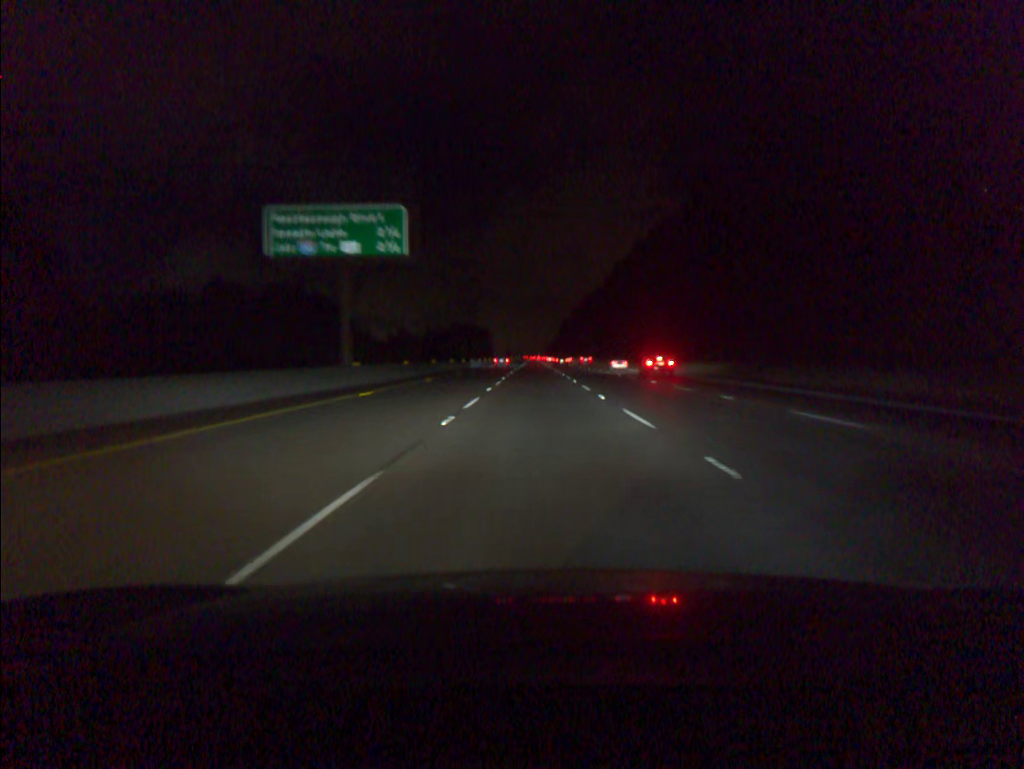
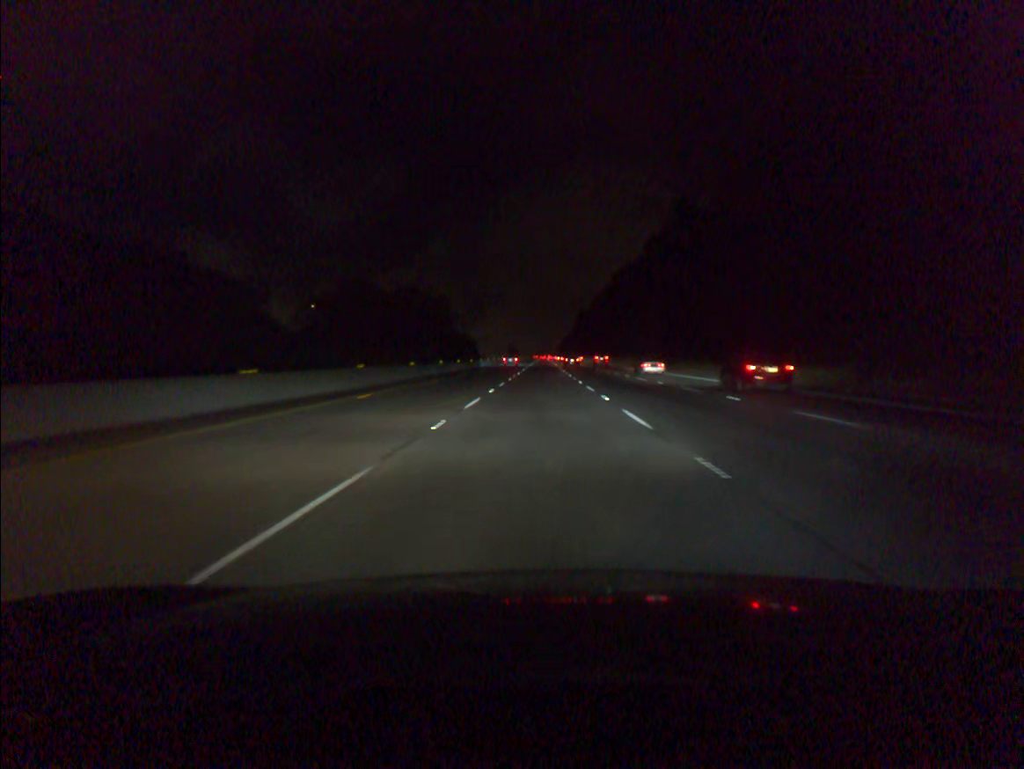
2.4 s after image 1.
(-0.3, +73.1) m; -1°
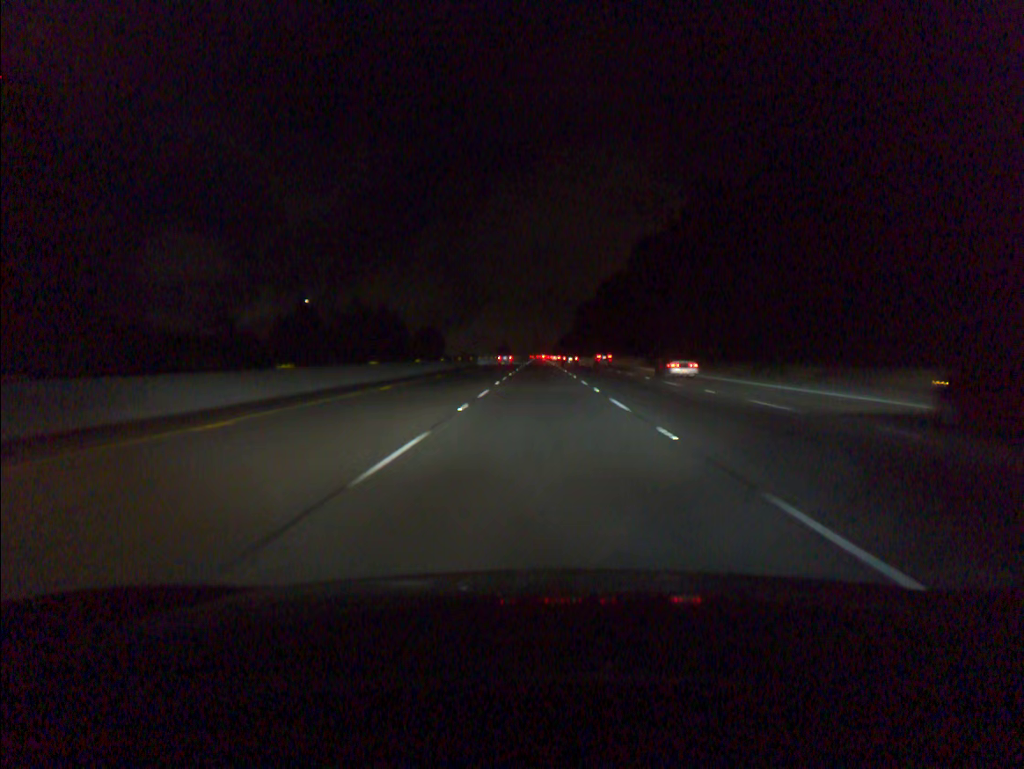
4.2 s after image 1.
(+0.1, +54.8) m; 0°
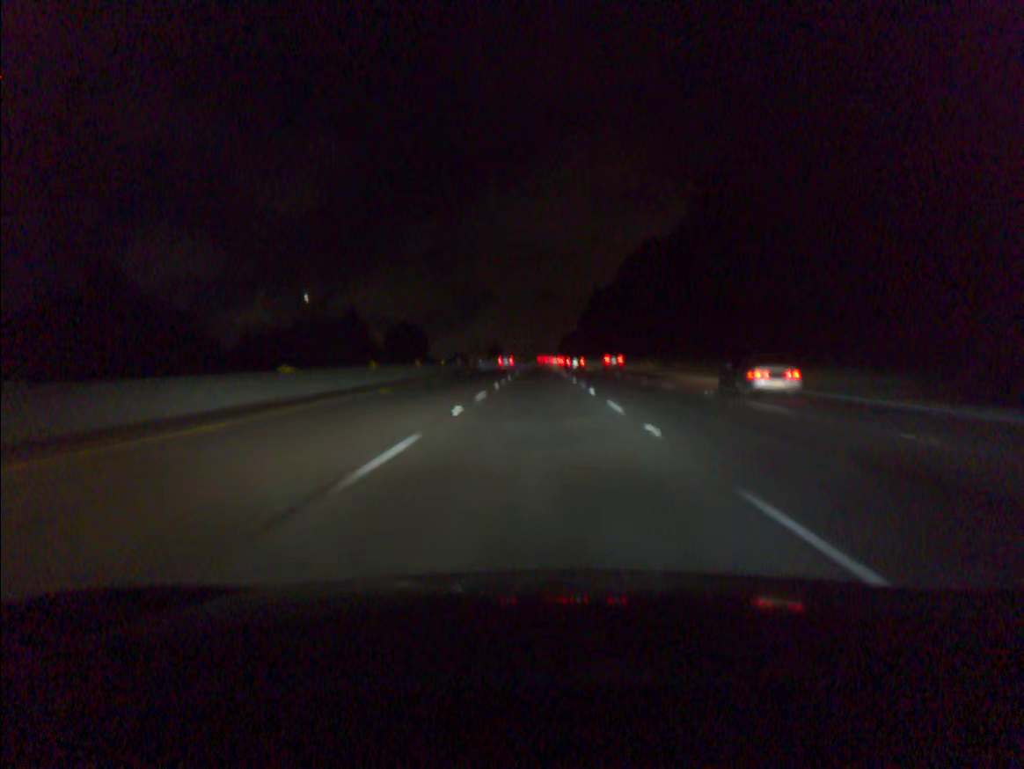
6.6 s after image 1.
(+0.1, +73.0) m; 0°
